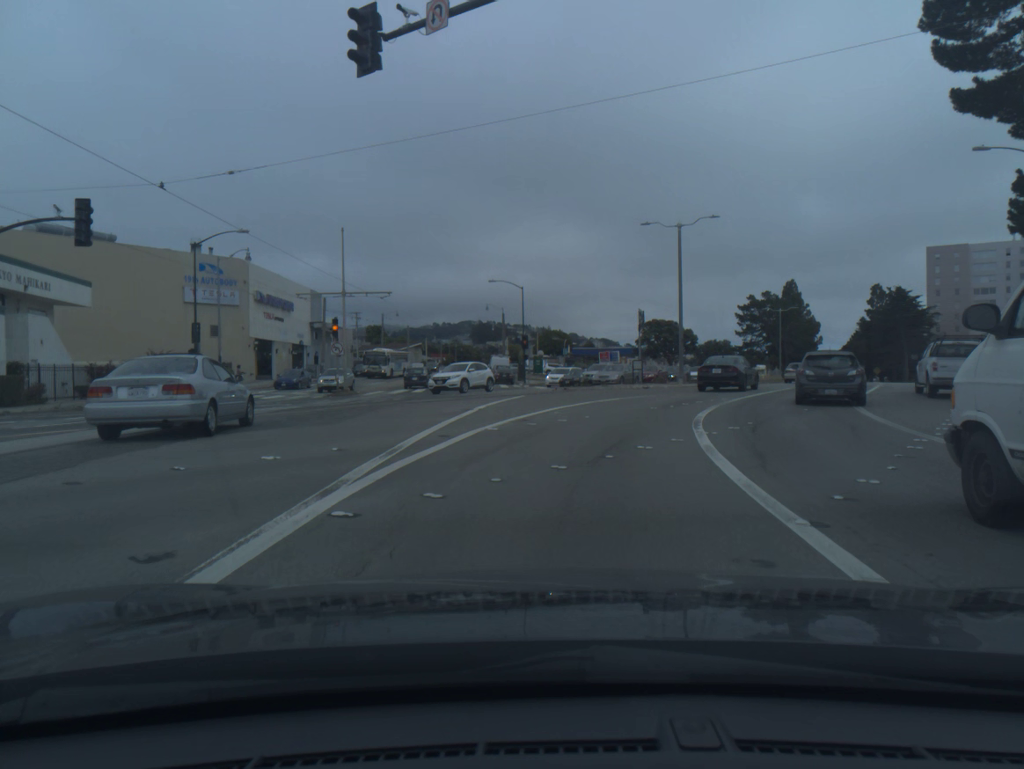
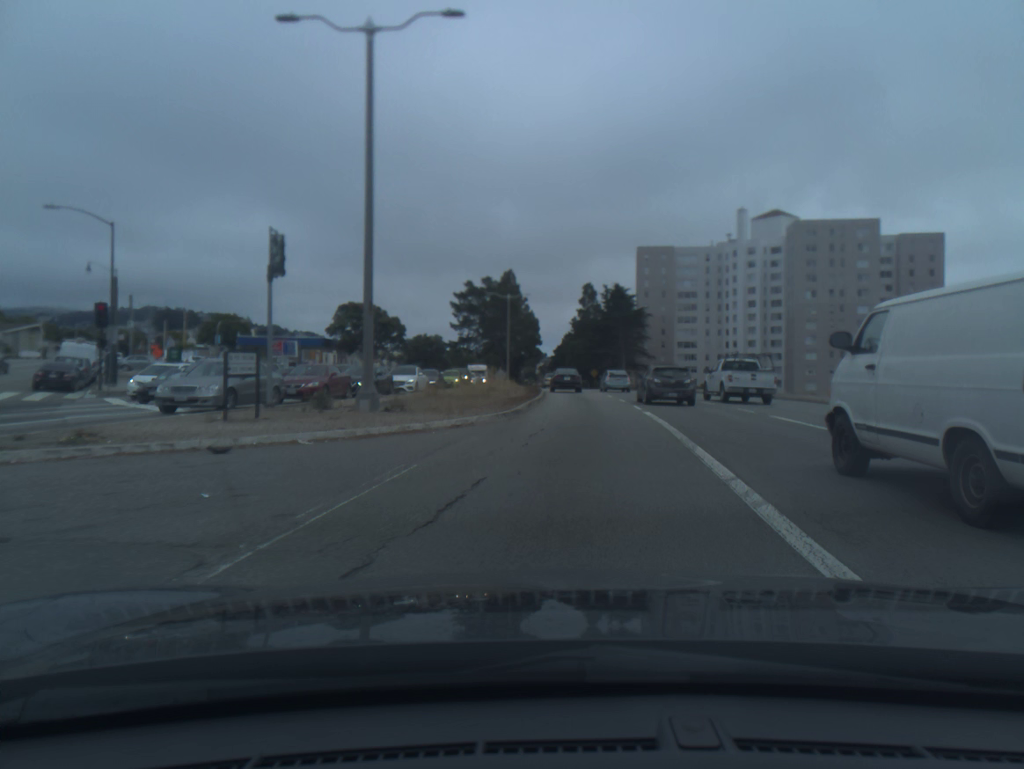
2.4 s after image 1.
(+4.7, +26.1) m; +21°
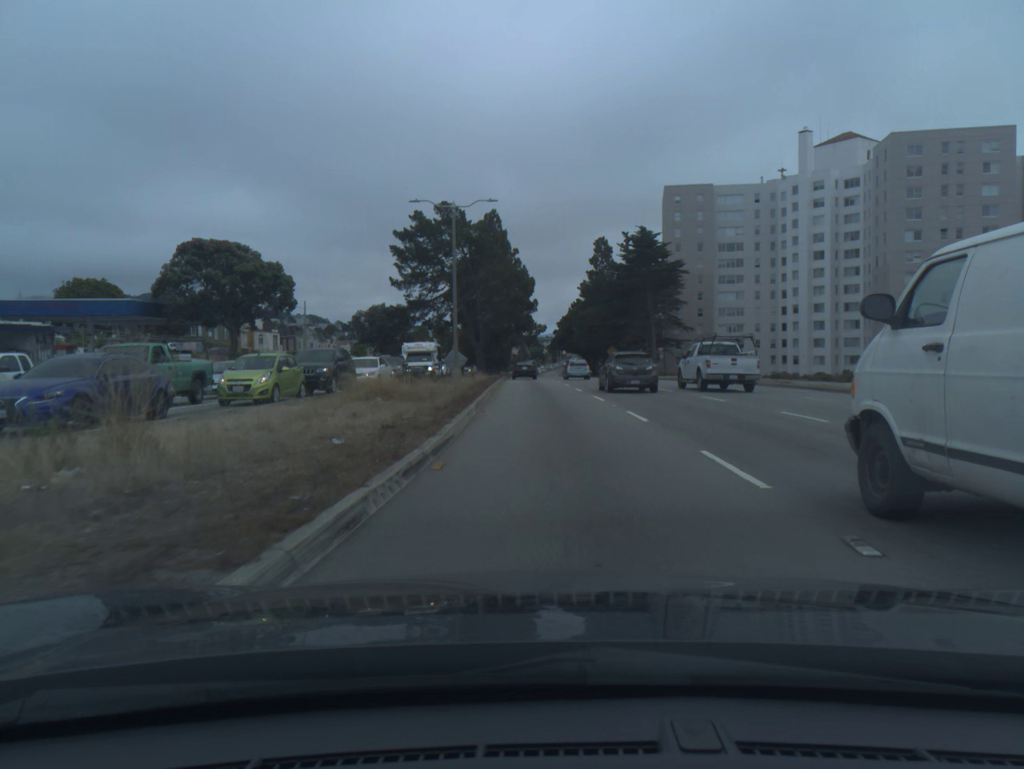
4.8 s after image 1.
(+1.2, +38.2) m; -1°
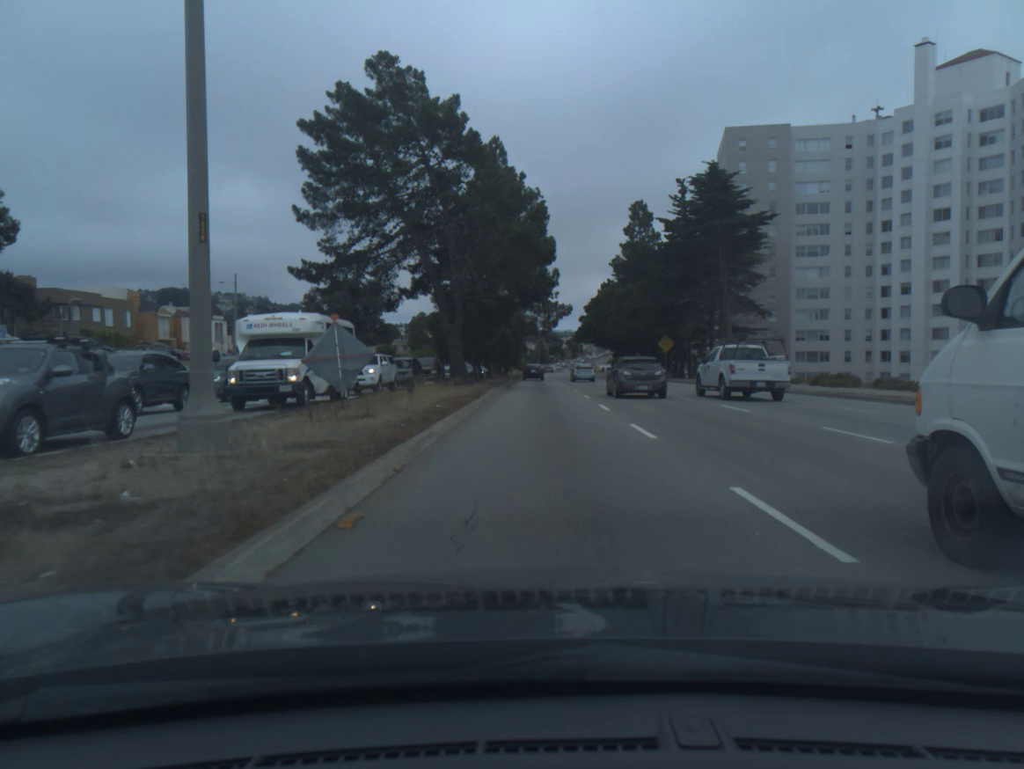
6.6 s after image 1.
(-0.4, +32.3) m; -1°
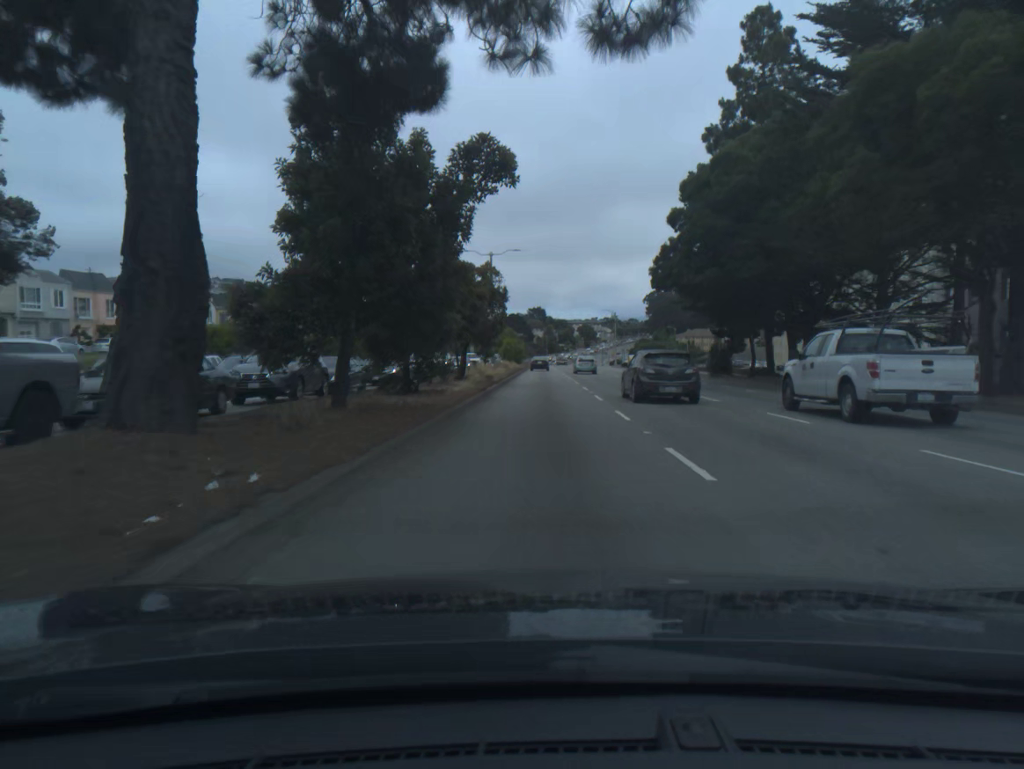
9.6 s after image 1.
(-0.4, +63.2) m; -1°
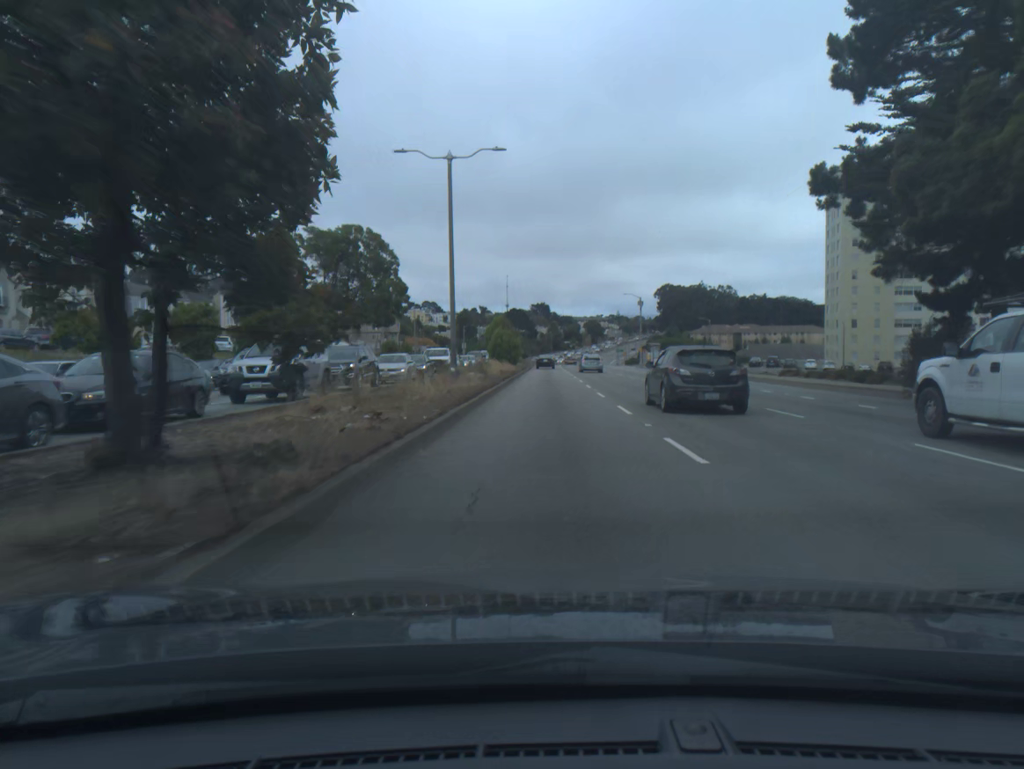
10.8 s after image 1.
(-0.1, +28.8) m; 0°
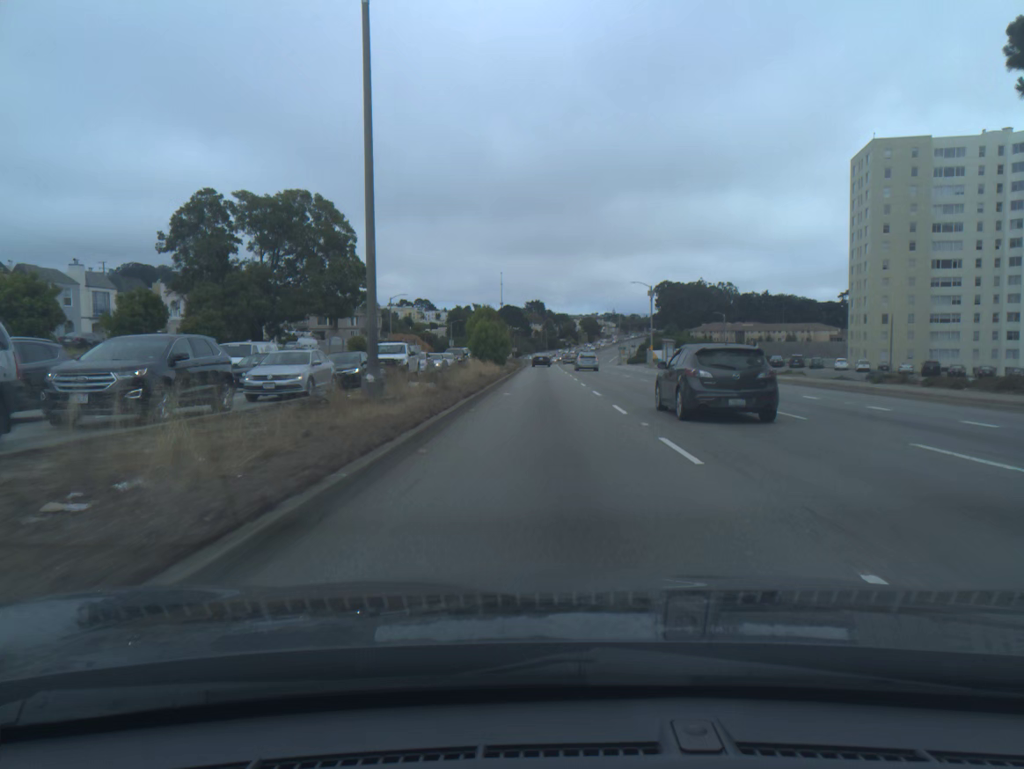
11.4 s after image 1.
(0.0, +14.7) m; 0°
